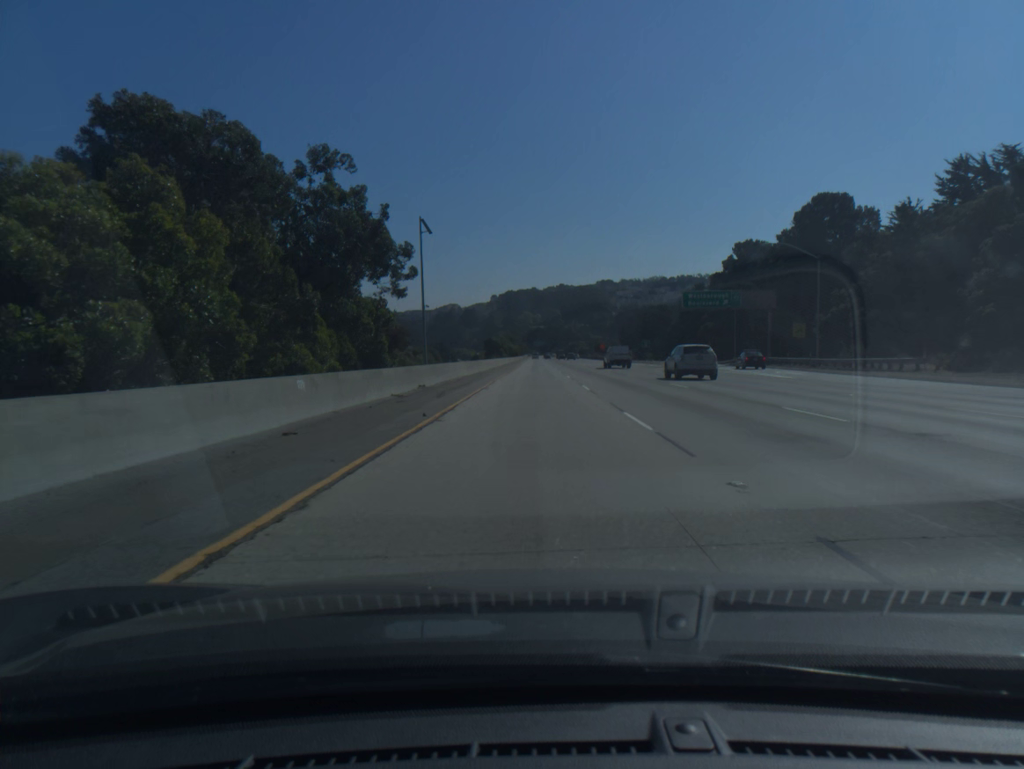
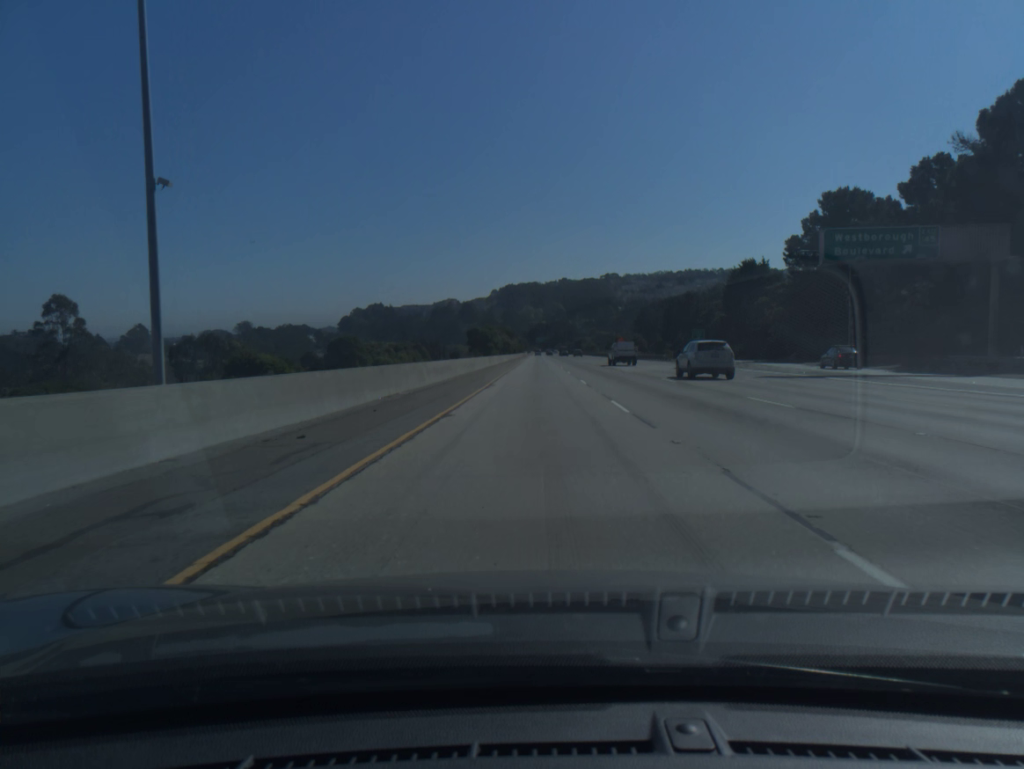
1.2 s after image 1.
(-0.1, +40.6) m; 0°
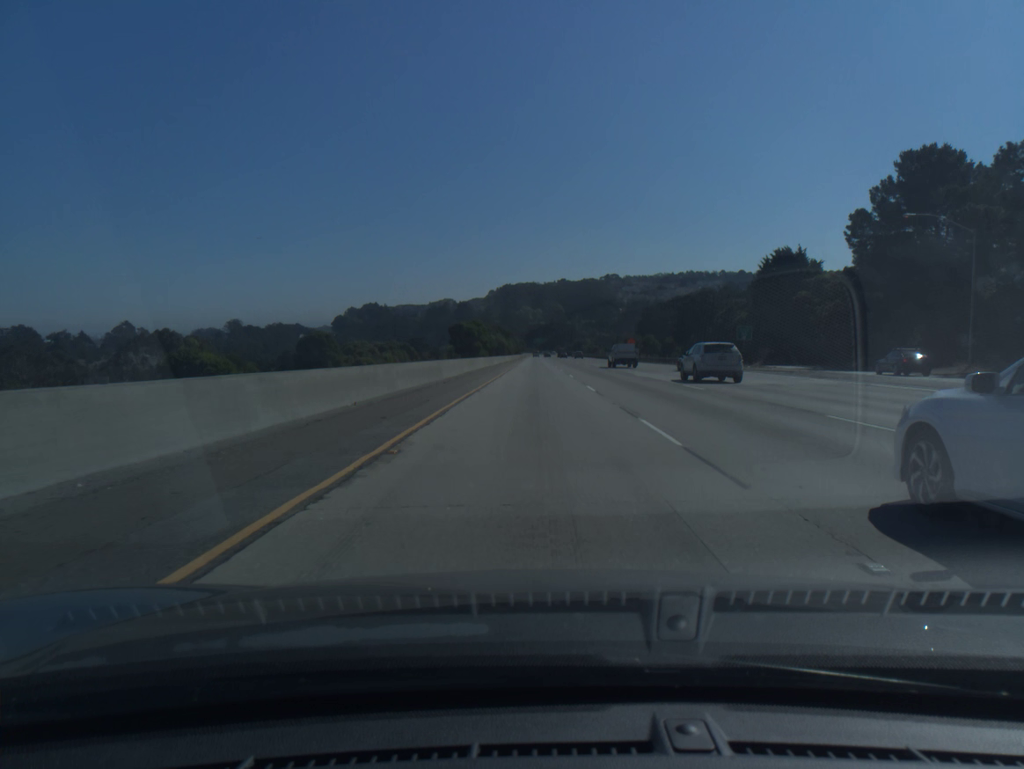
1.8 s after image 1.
(0.0, +20.3) m; 0°
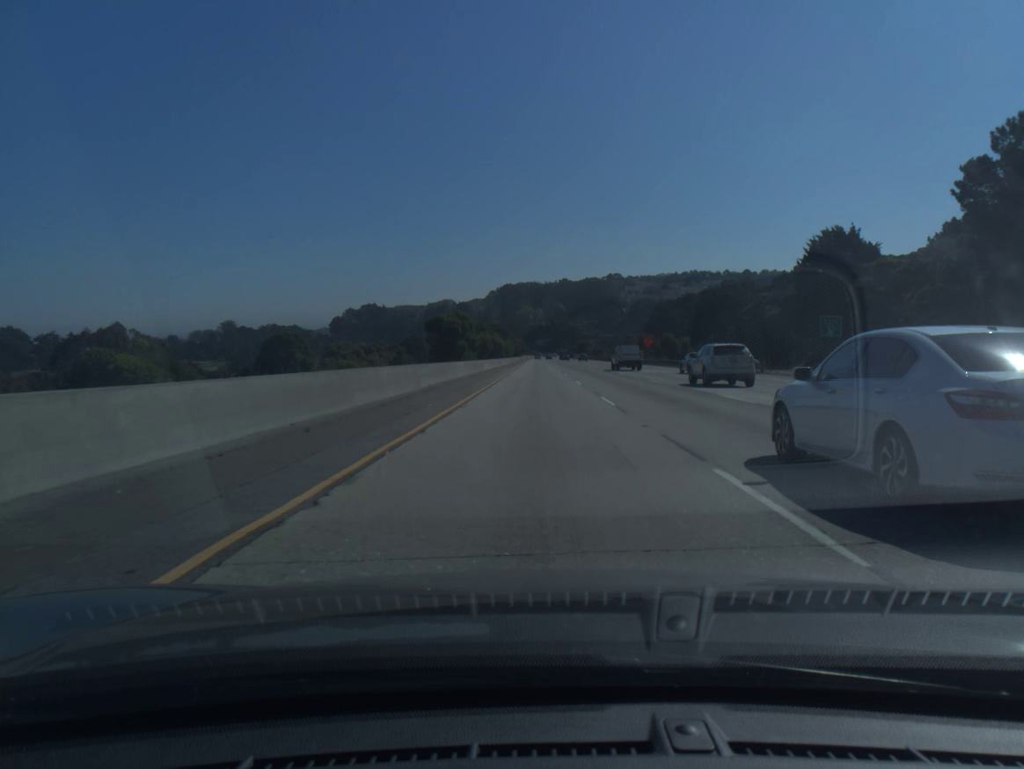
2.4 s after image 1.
(0.0, +20.4) m; 0°
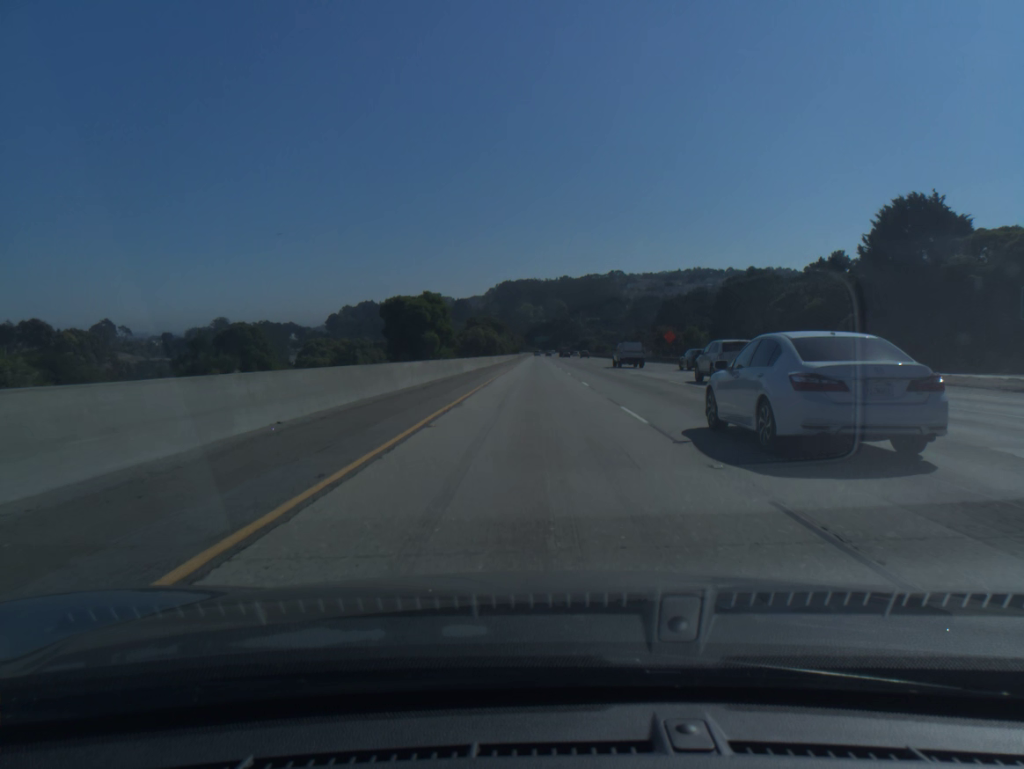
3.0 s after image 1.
(0.0, +20.3) m; 0°
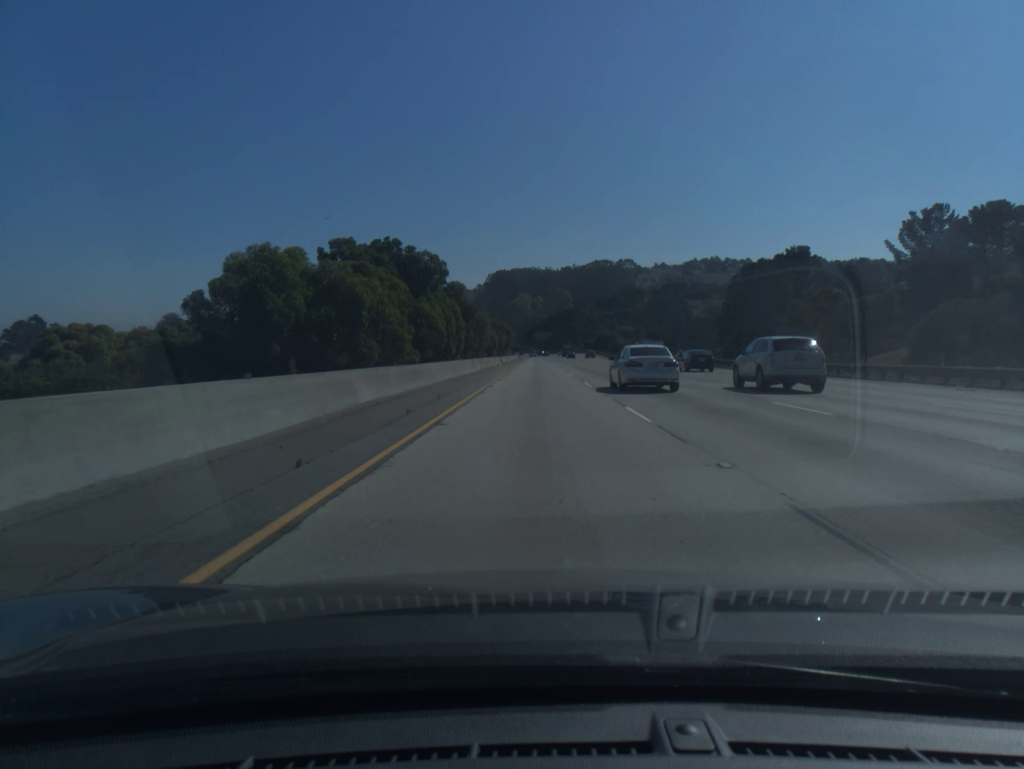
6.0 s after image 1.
(0.0, +101.7) m; 0°
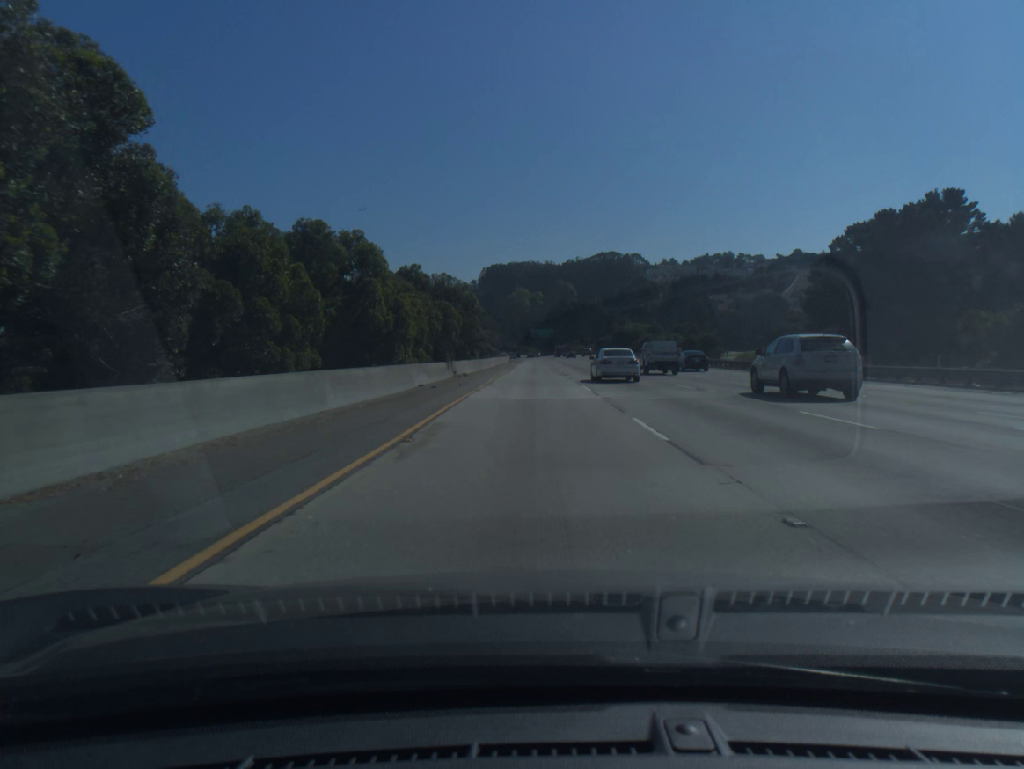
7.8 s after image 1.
(+0.2, +61.0) m; 0°
